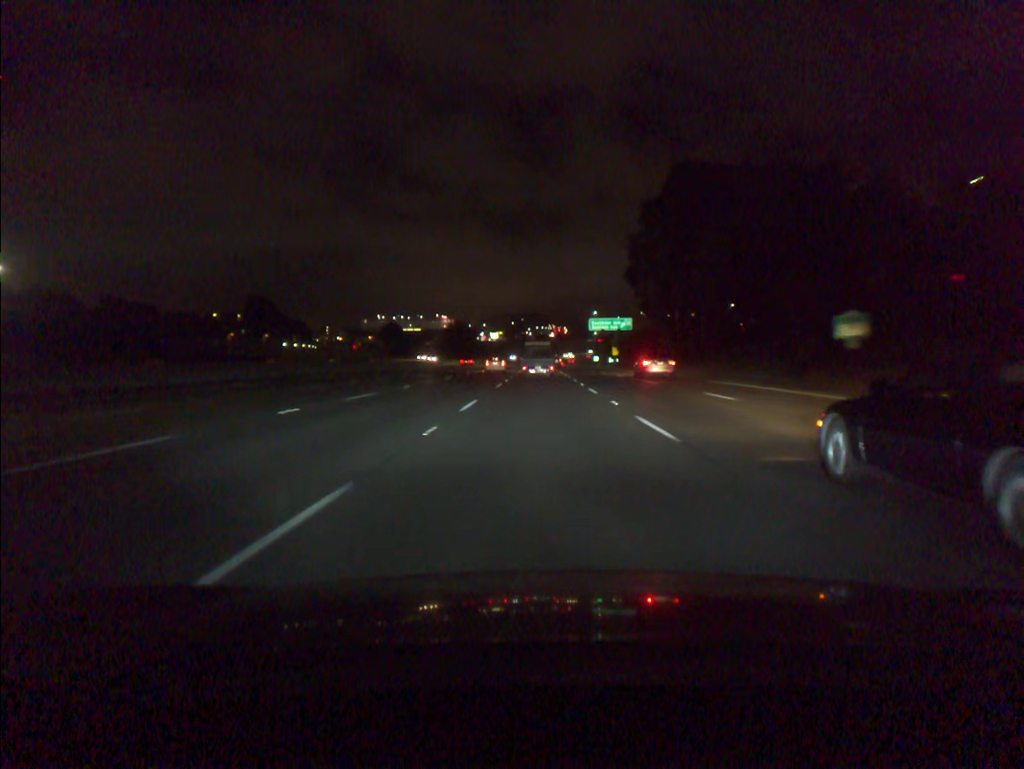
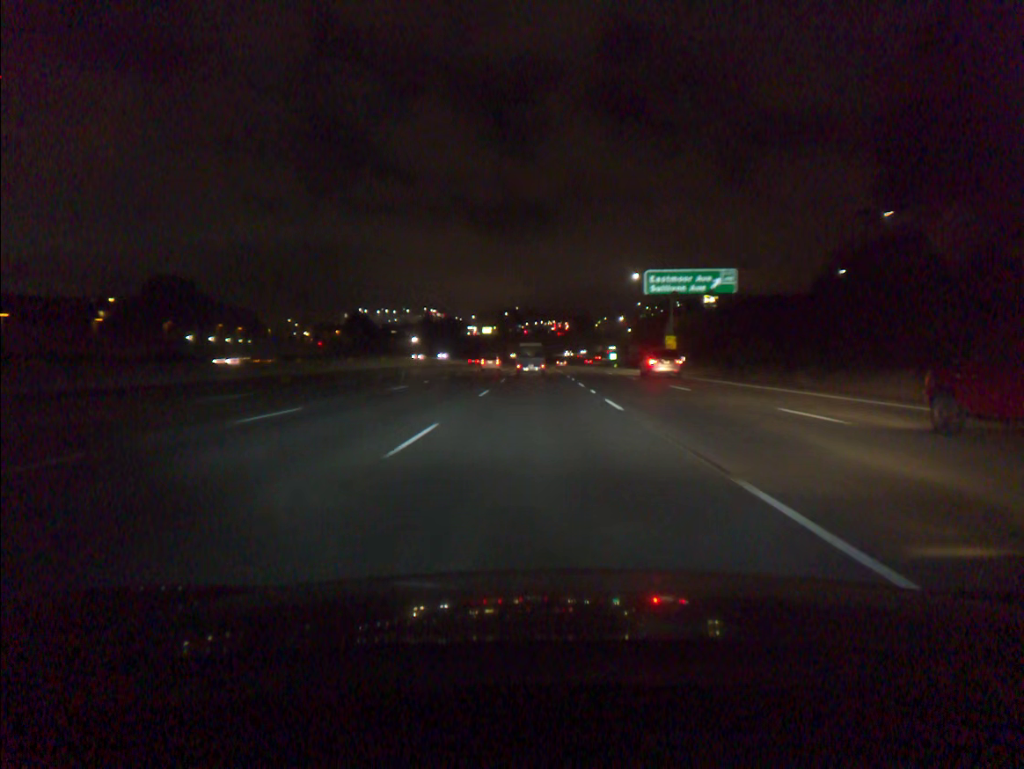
(+0.1, +66.7) m; 0°
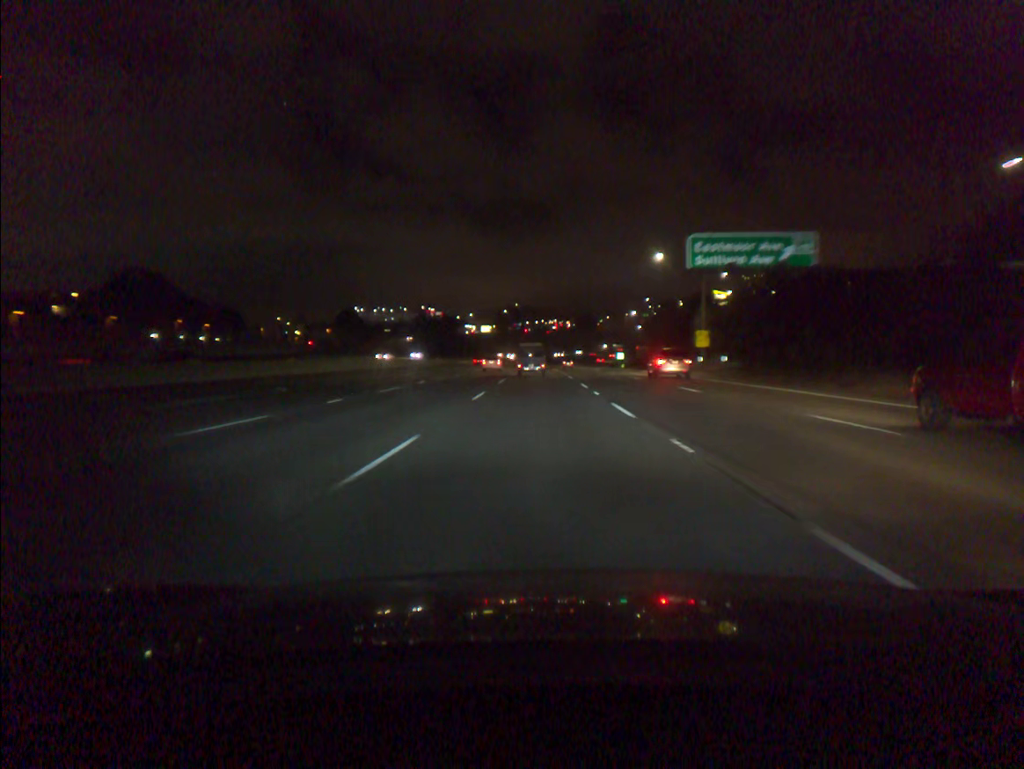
(0.0, +16.8) m; 0°
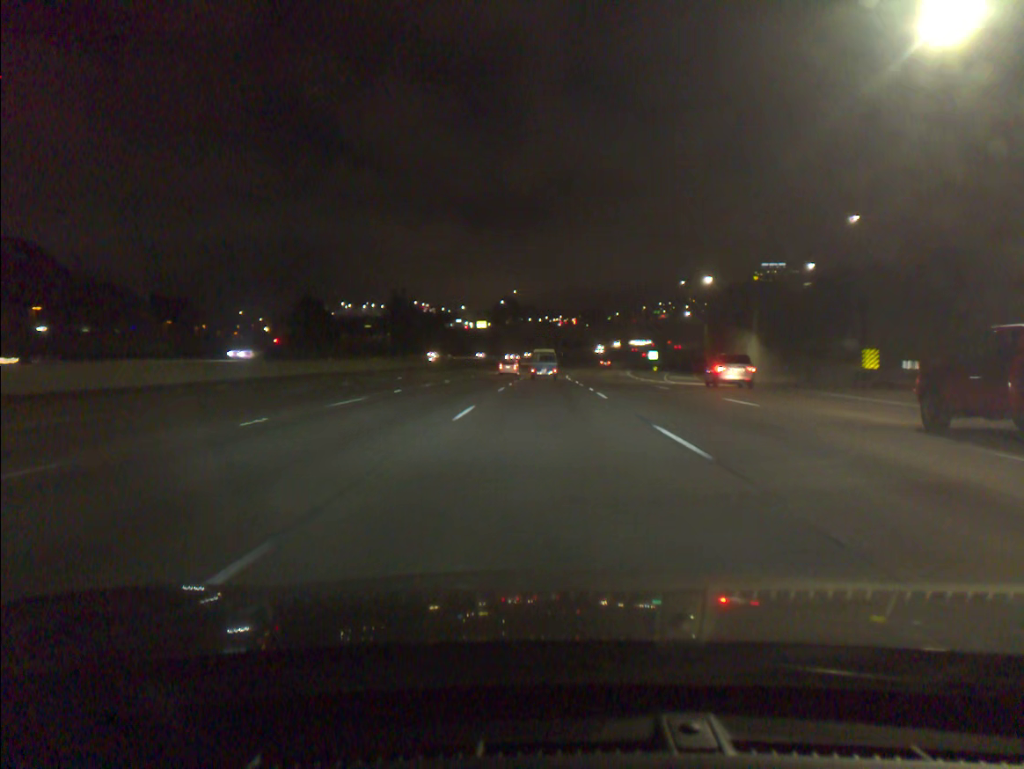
(-0.1, +50.6) m; 0°
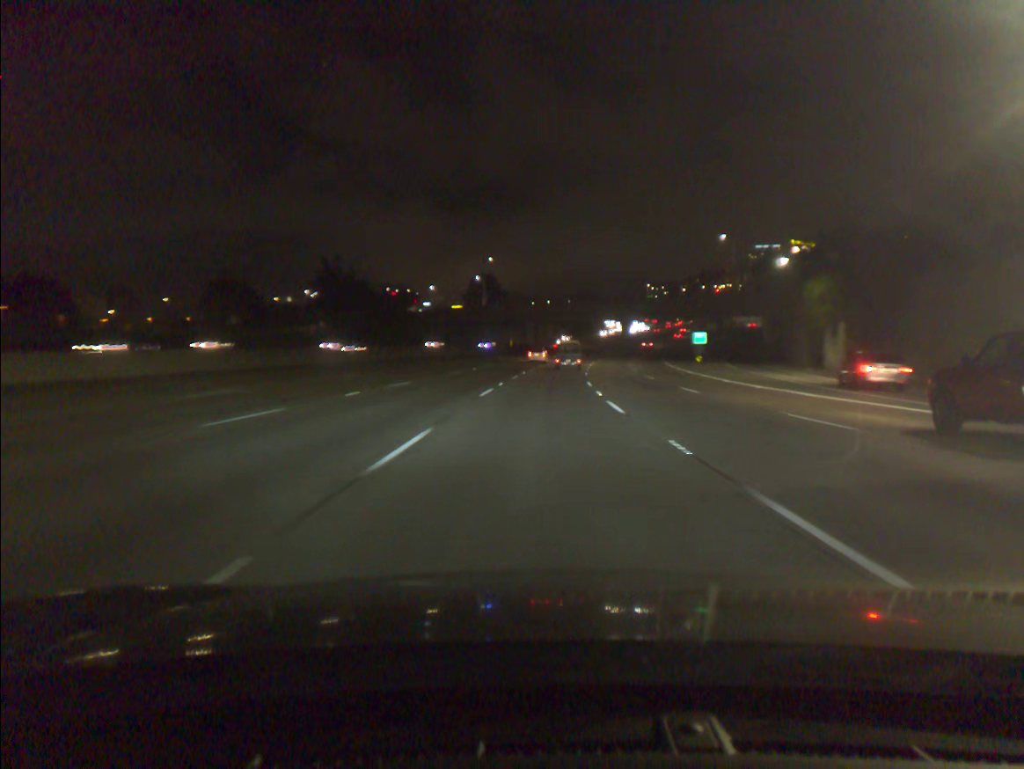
(+0.3, +51.0) m; +1°
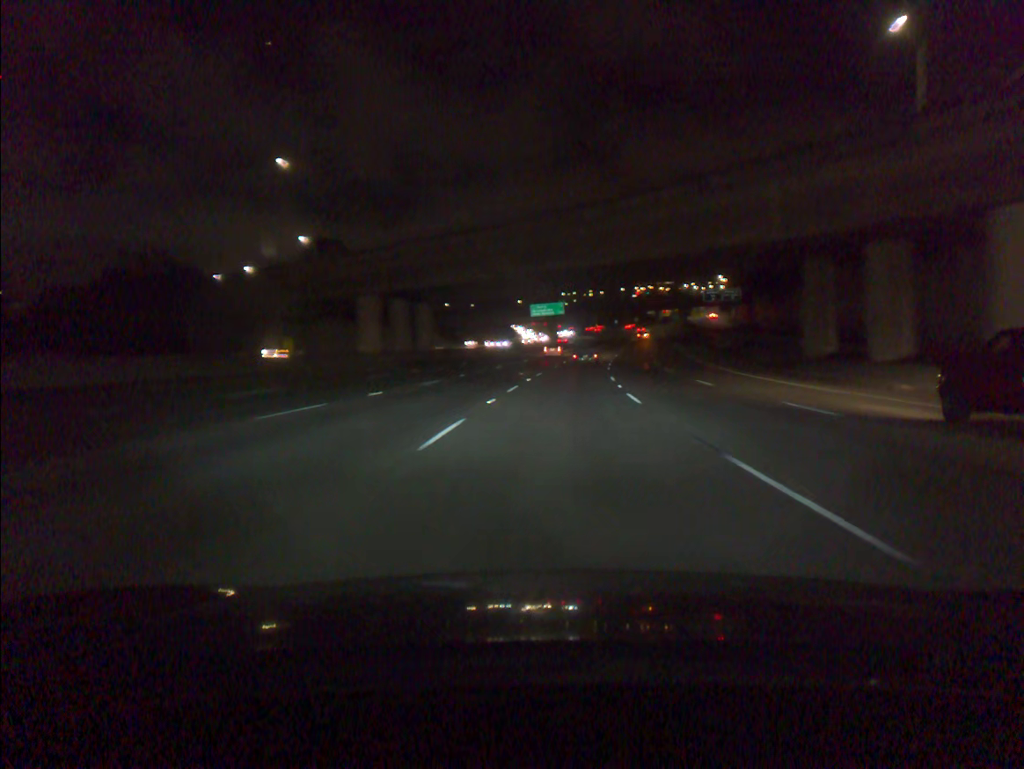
(+4.0, +85.6) m; +7°
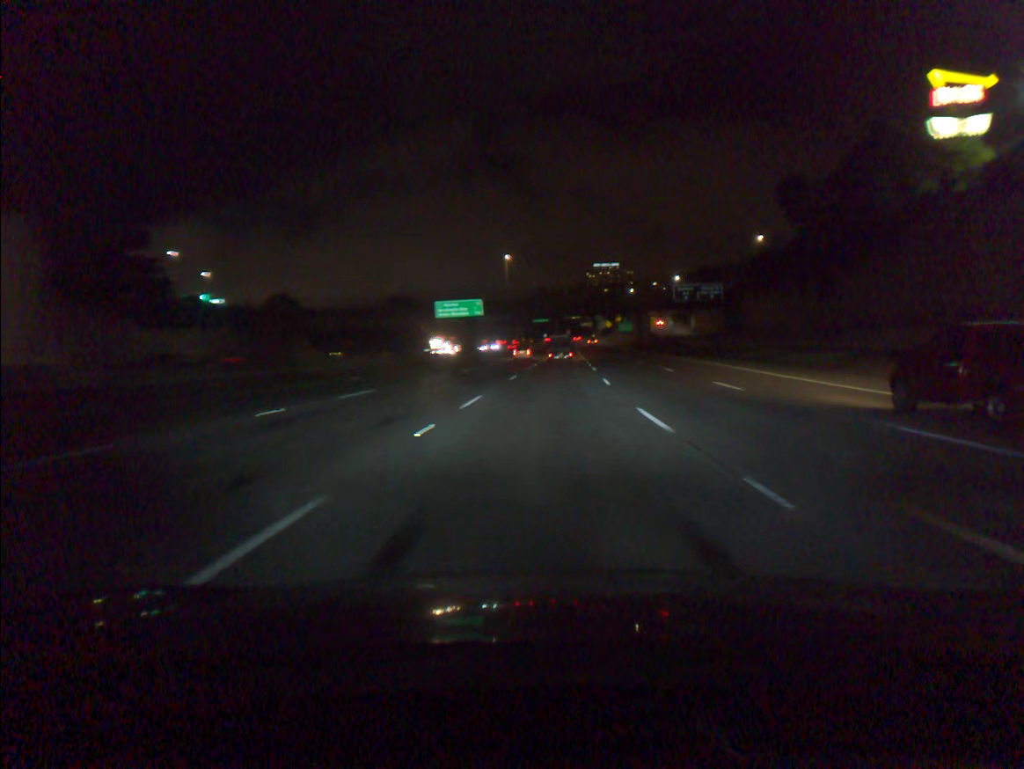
(+2.6, +51.5) m; +5°
